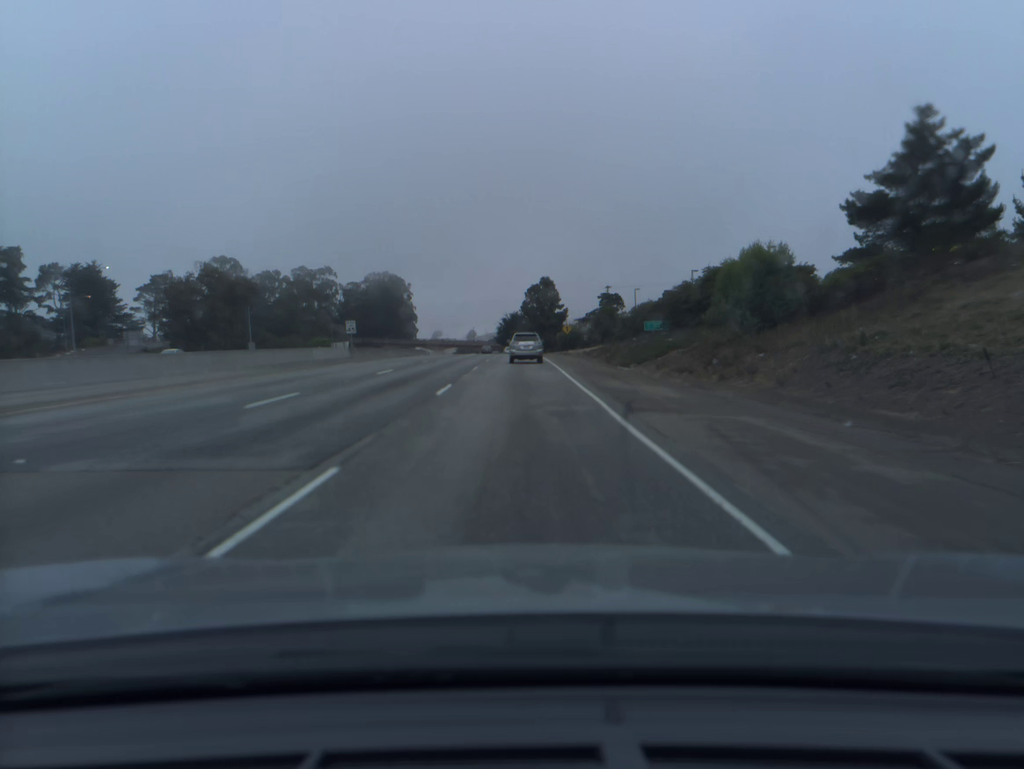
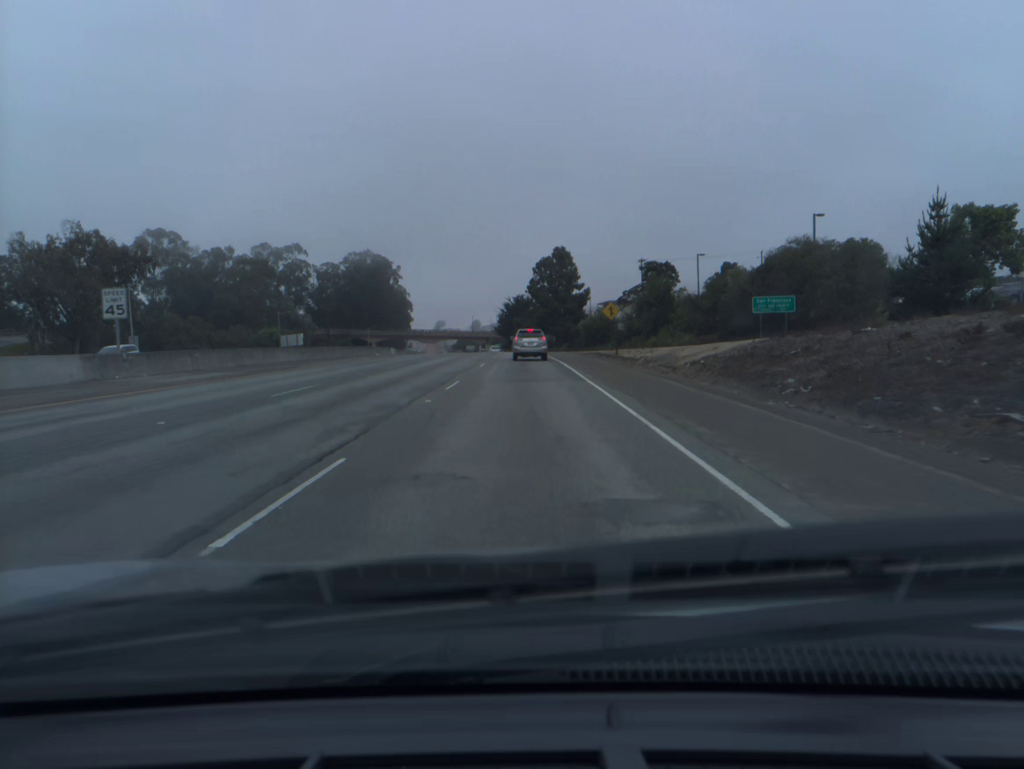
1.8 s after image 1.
(-0.1, +42.9) m; 0°
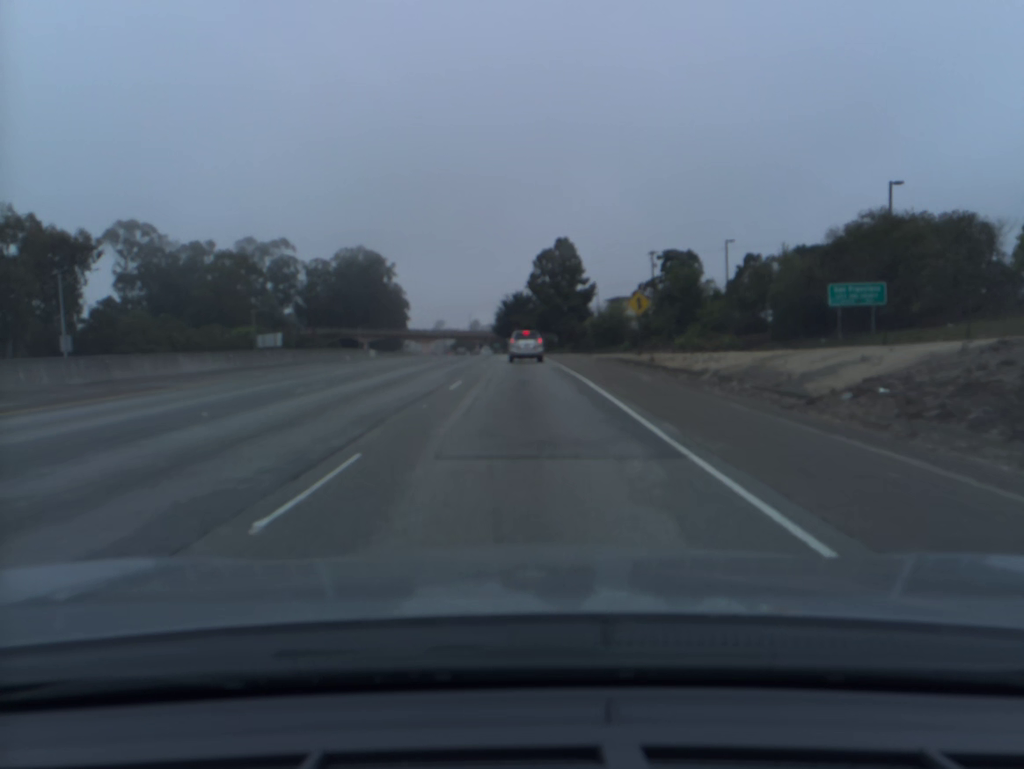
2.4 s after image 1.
(0.0, +14.0) m; 0°
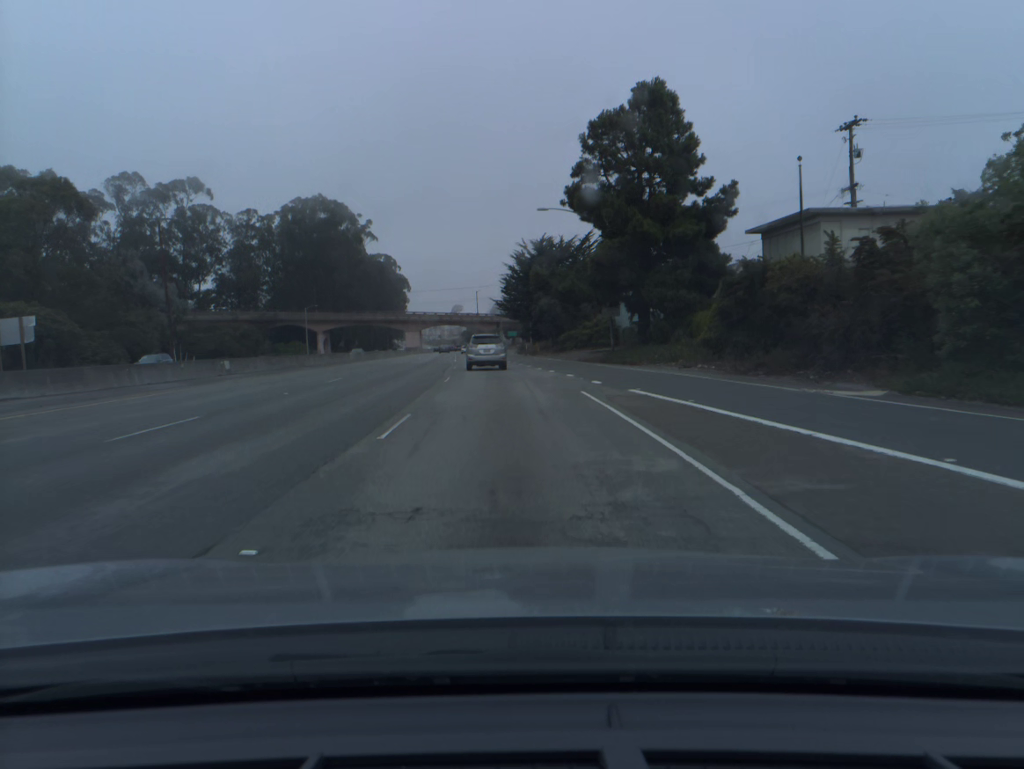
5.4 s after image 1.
(-0.6, +68.4) m; -2°
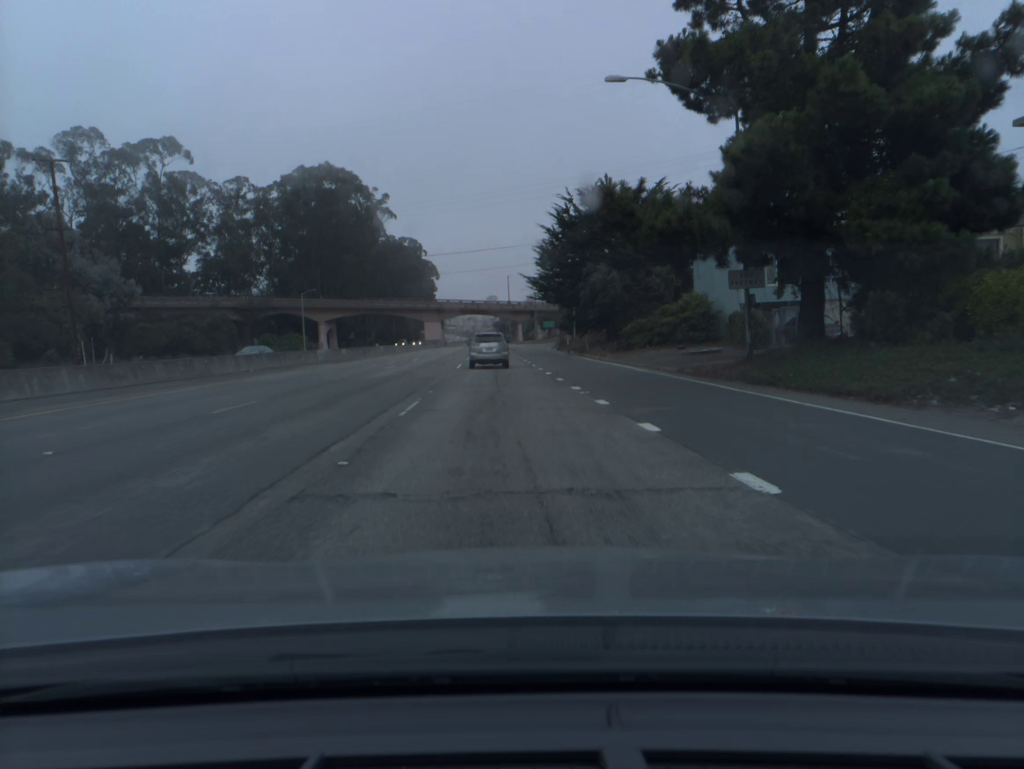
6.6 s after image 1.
(-0.6, +25.5) m; -3°
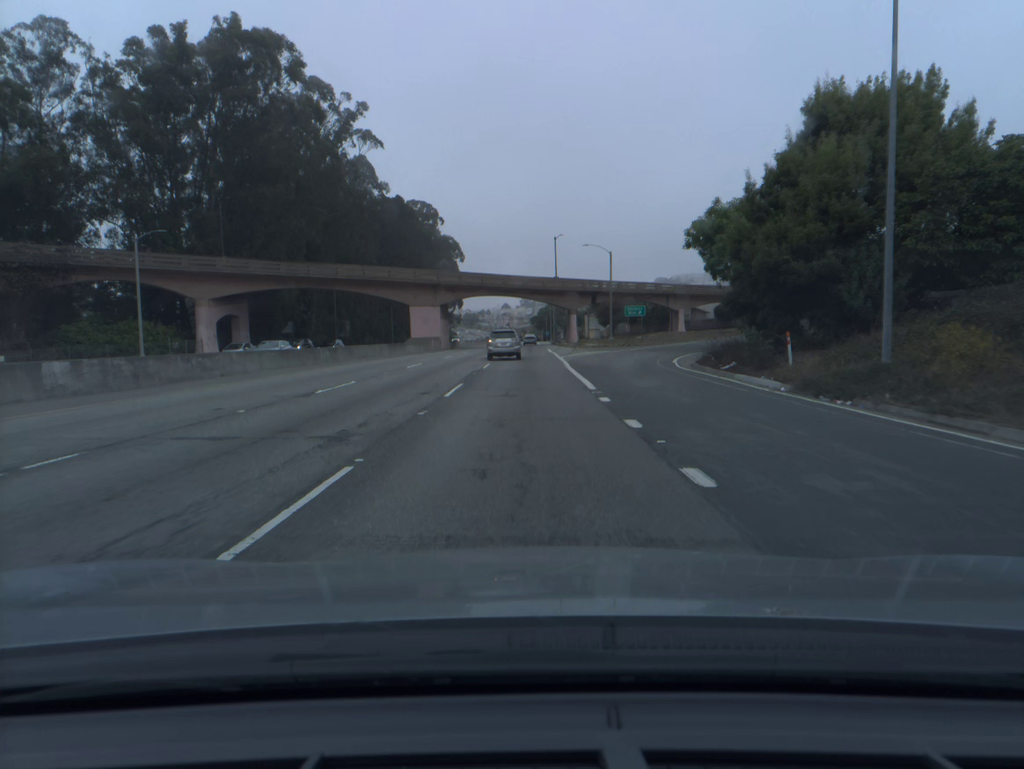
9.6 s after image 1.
(-2.2, +62.6) m; -3°
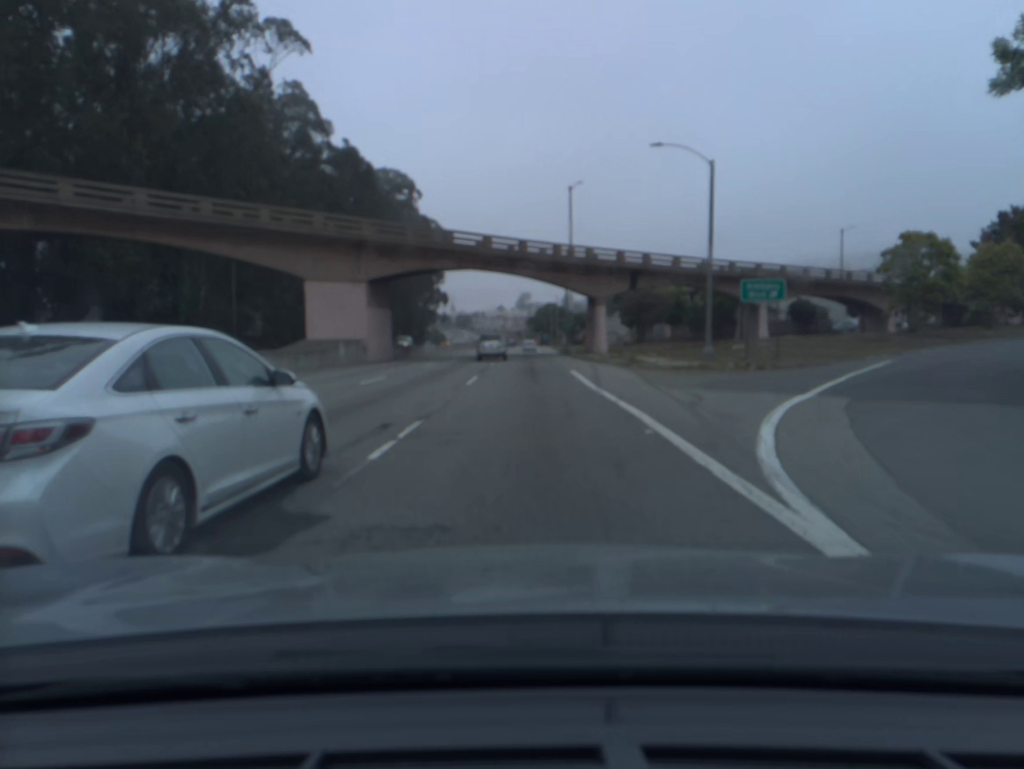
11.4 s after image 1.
(+0.1, +39.9) m; 0°
